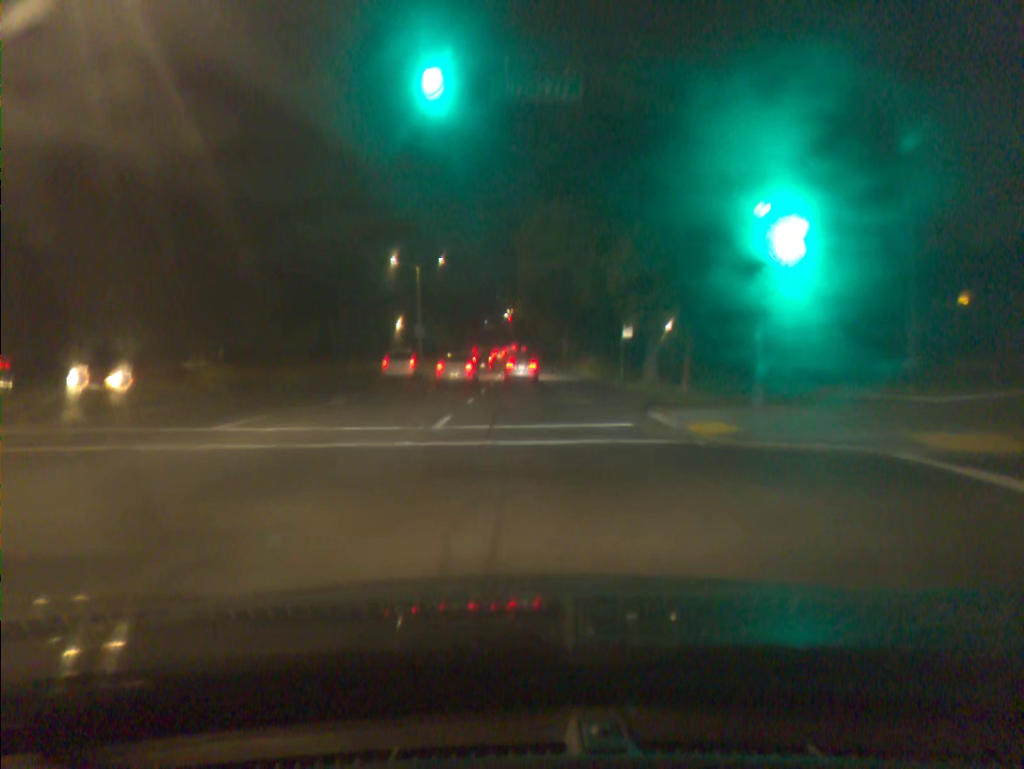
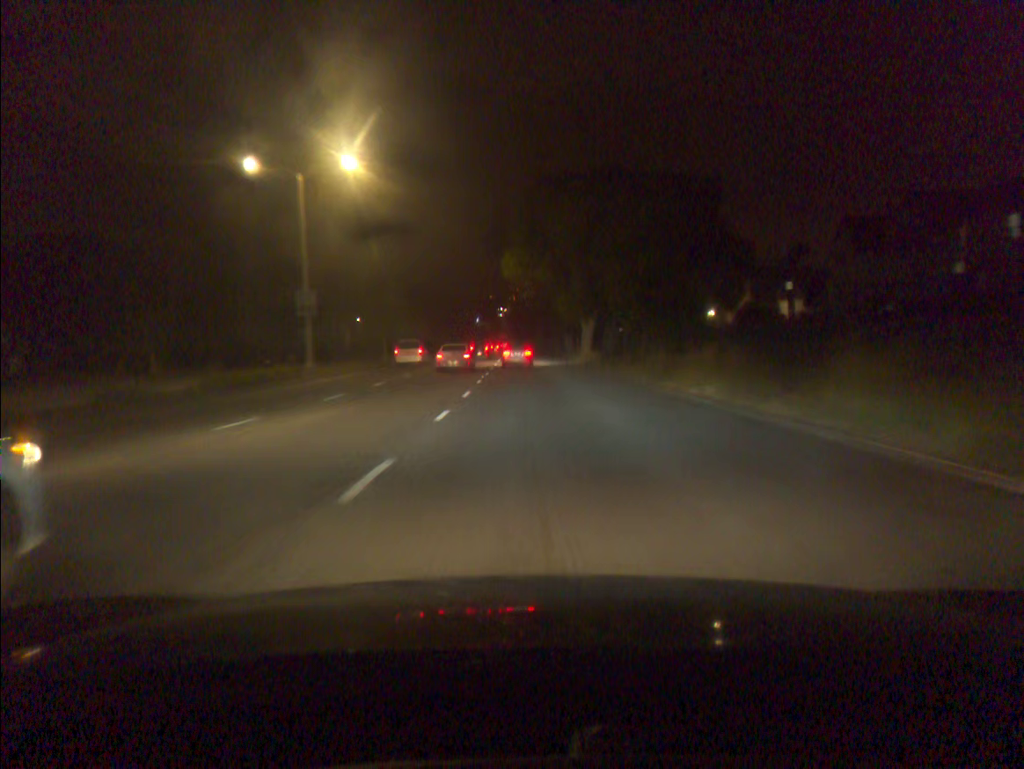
(+0.2, +36.7) m; 0°
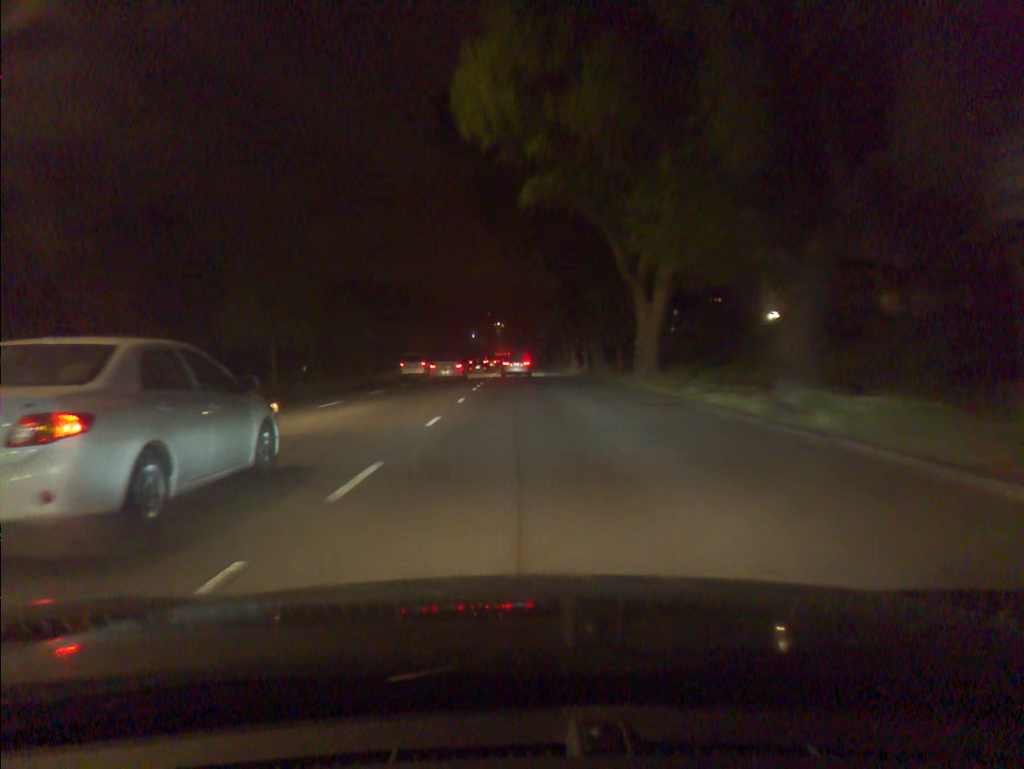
(+0.1, +28.8) m; 0°
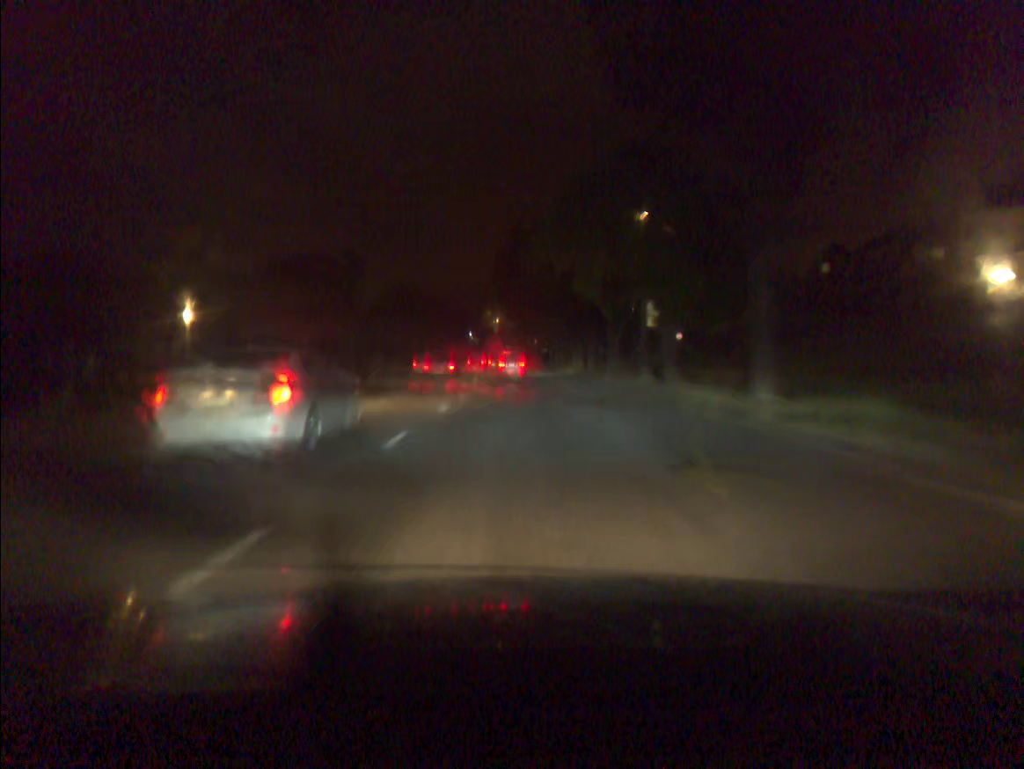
(-0.1, +39.4) m; 0°
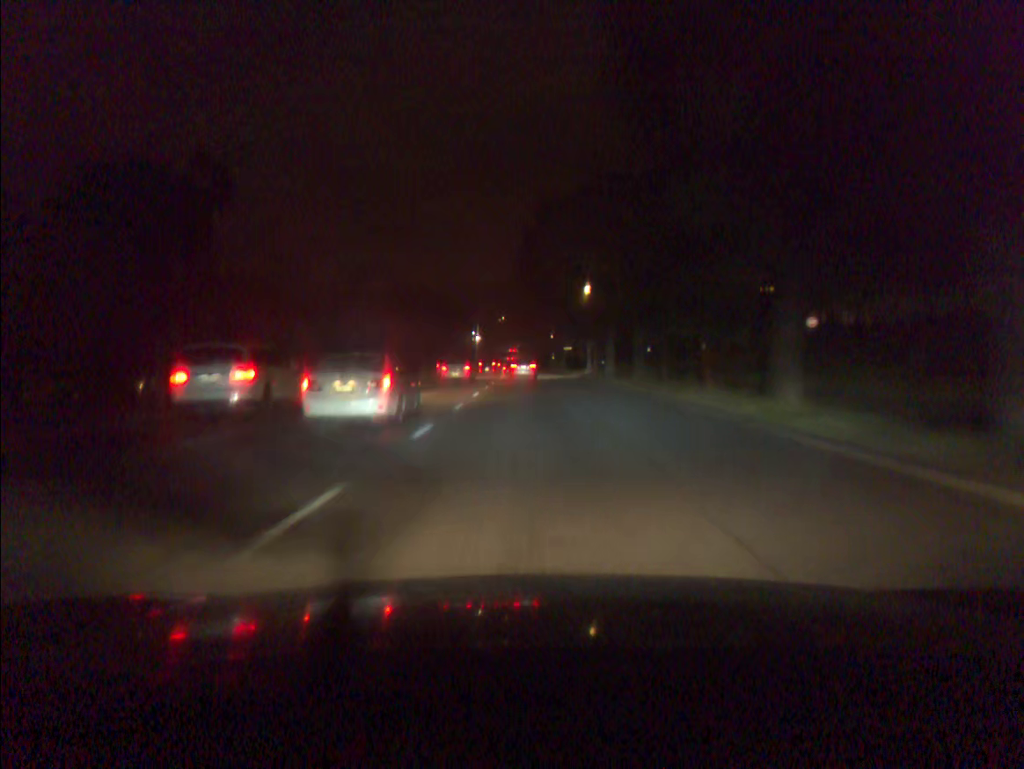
(-0.2, +49.2) m; 0°
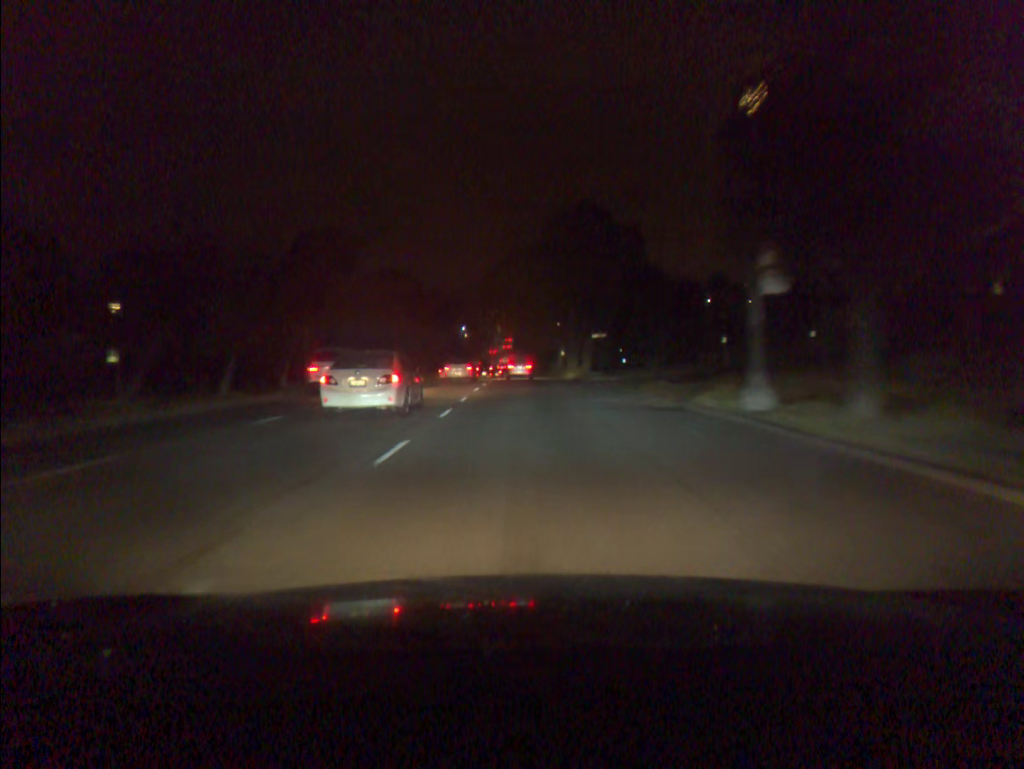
(+0.2, +40.5) m; 0°
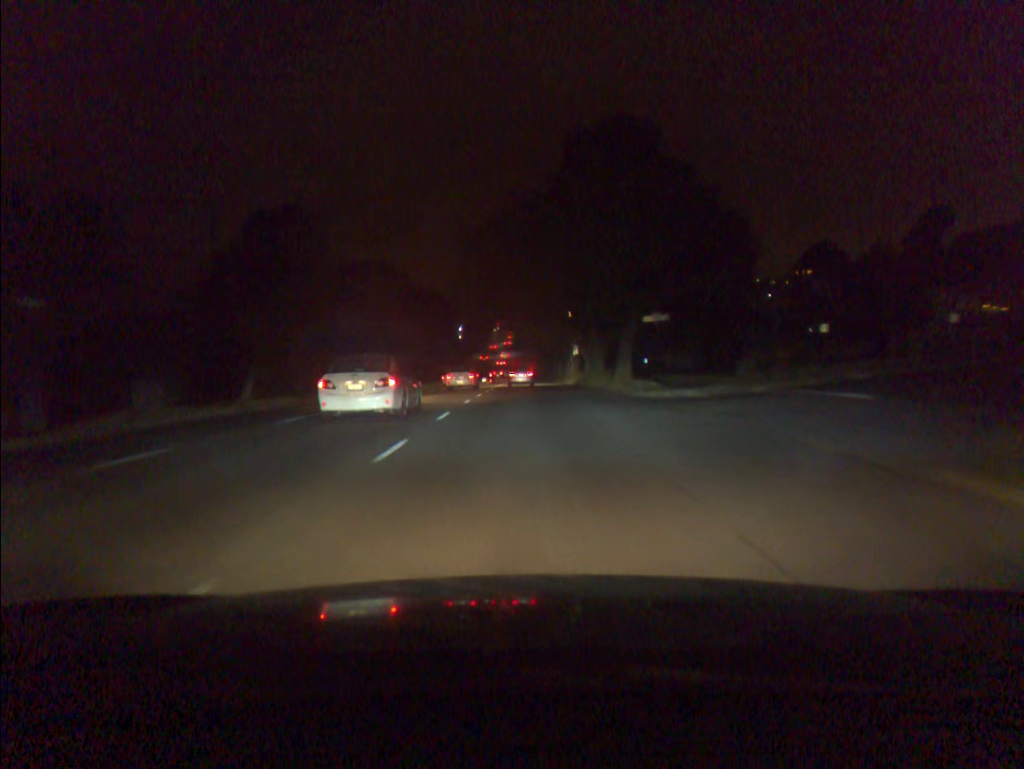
(0.0, +20.7) m; 0°
